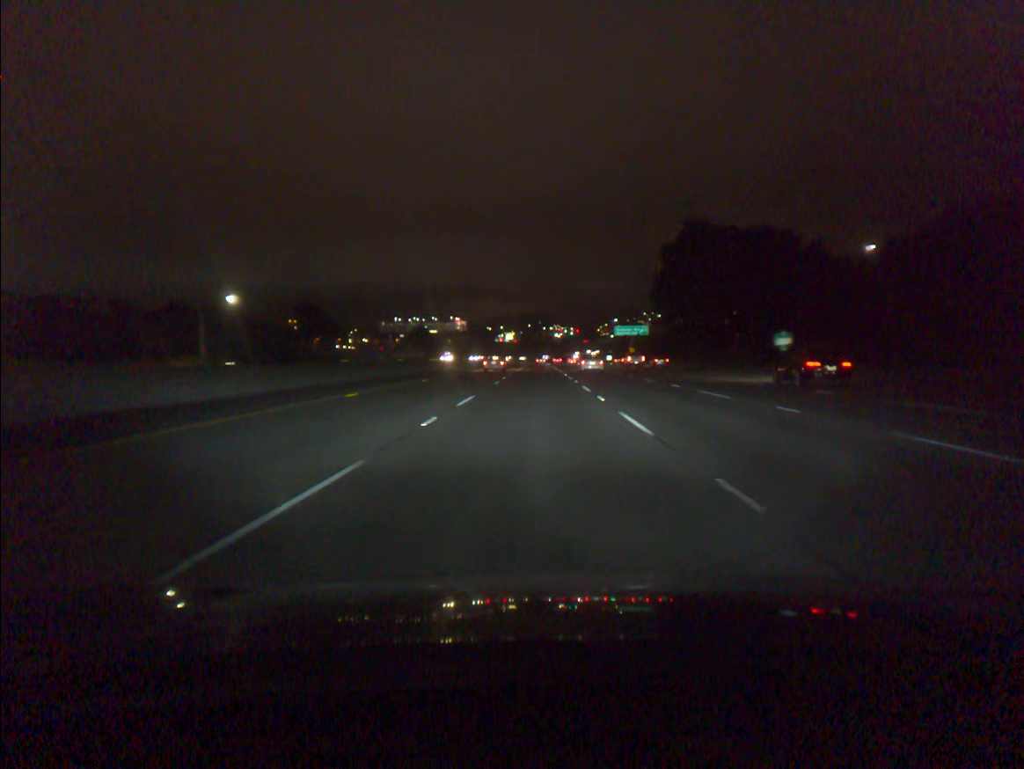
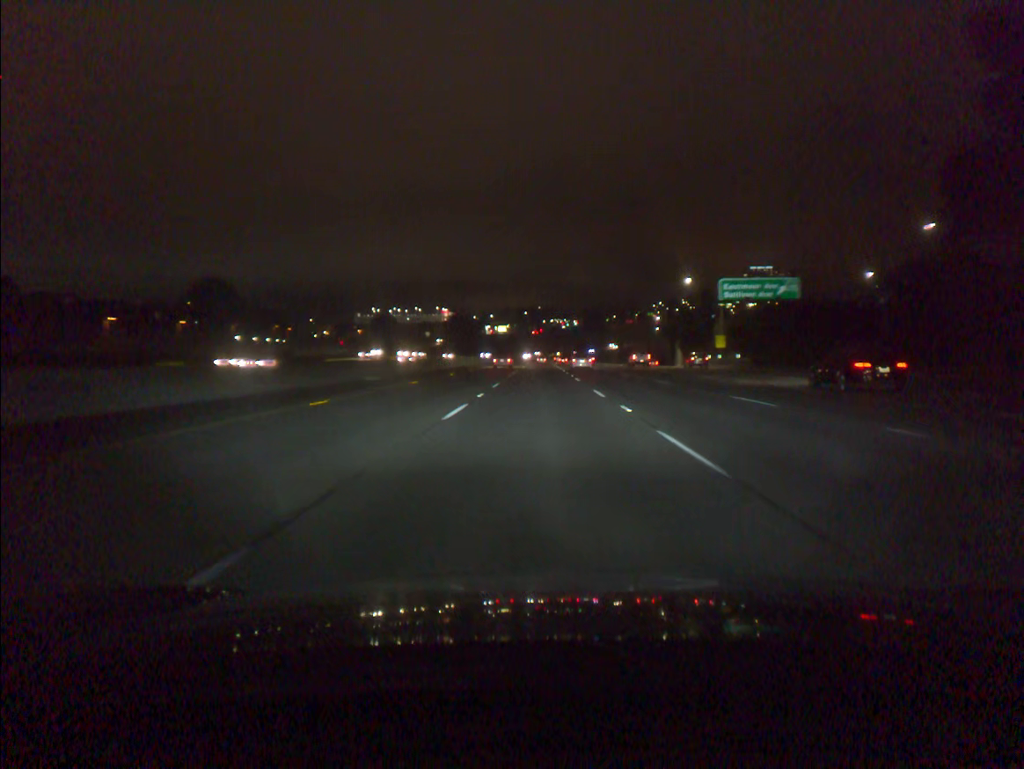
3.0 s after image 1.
(-0.3, +91.9) m; 0°
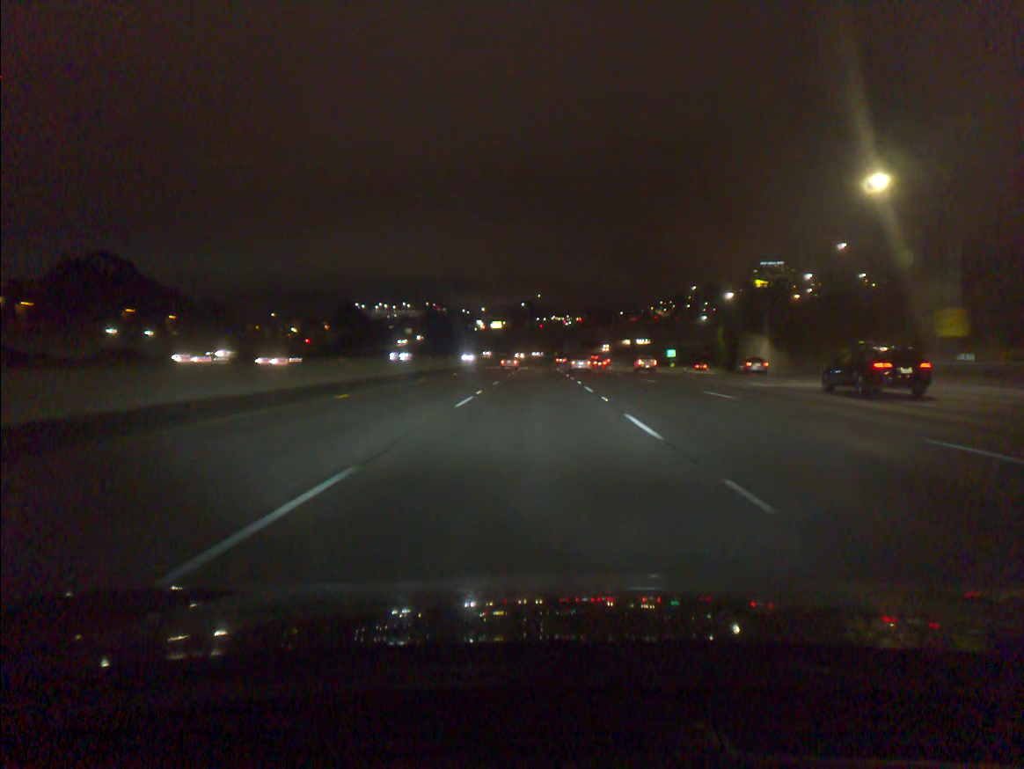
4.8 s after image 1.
(0.0, +55.1) m; 0°
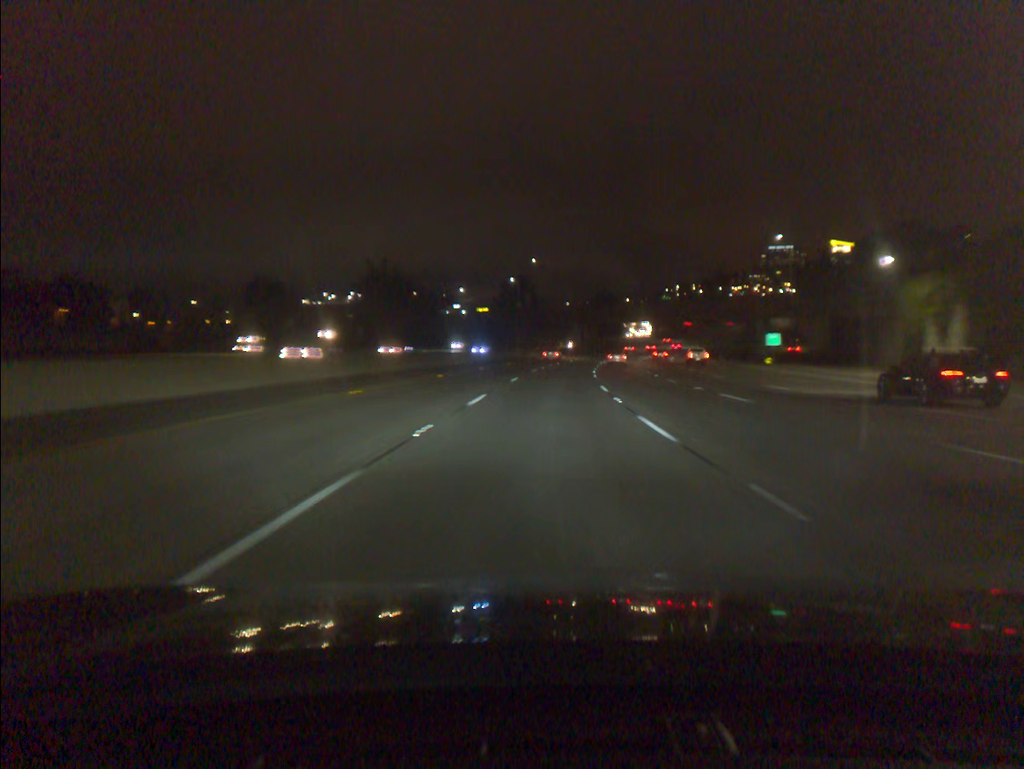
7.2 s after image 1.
(-0.3, +73.4) m; 0°
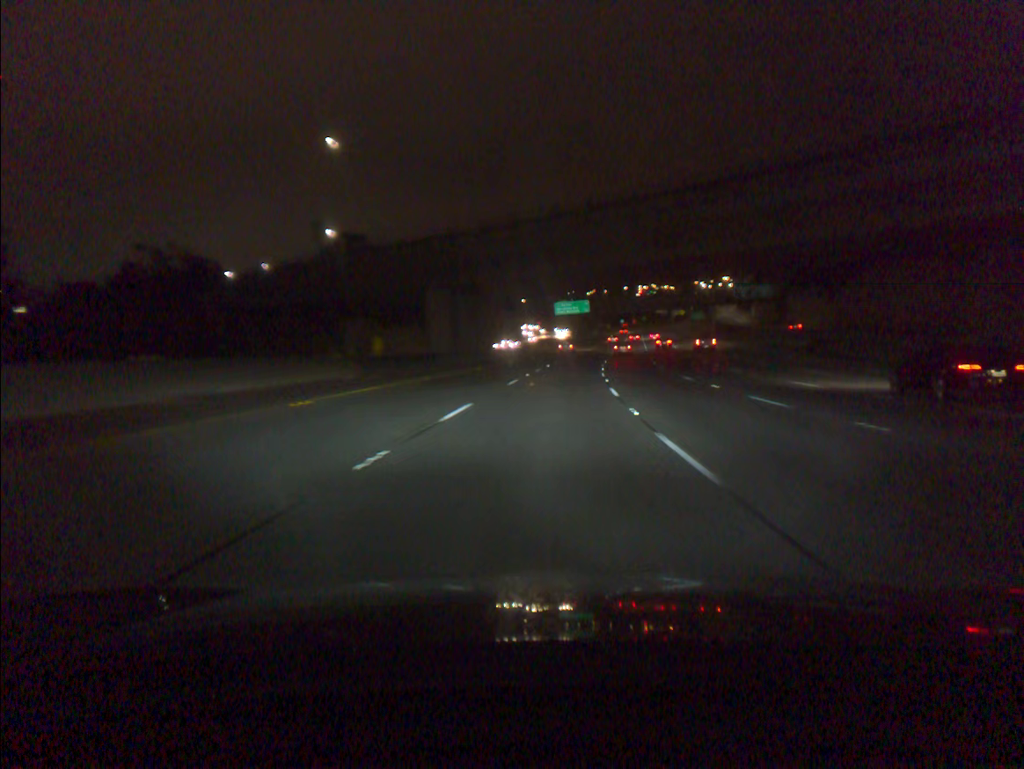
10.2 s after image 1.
(+6.0, +91.6) m; +8°
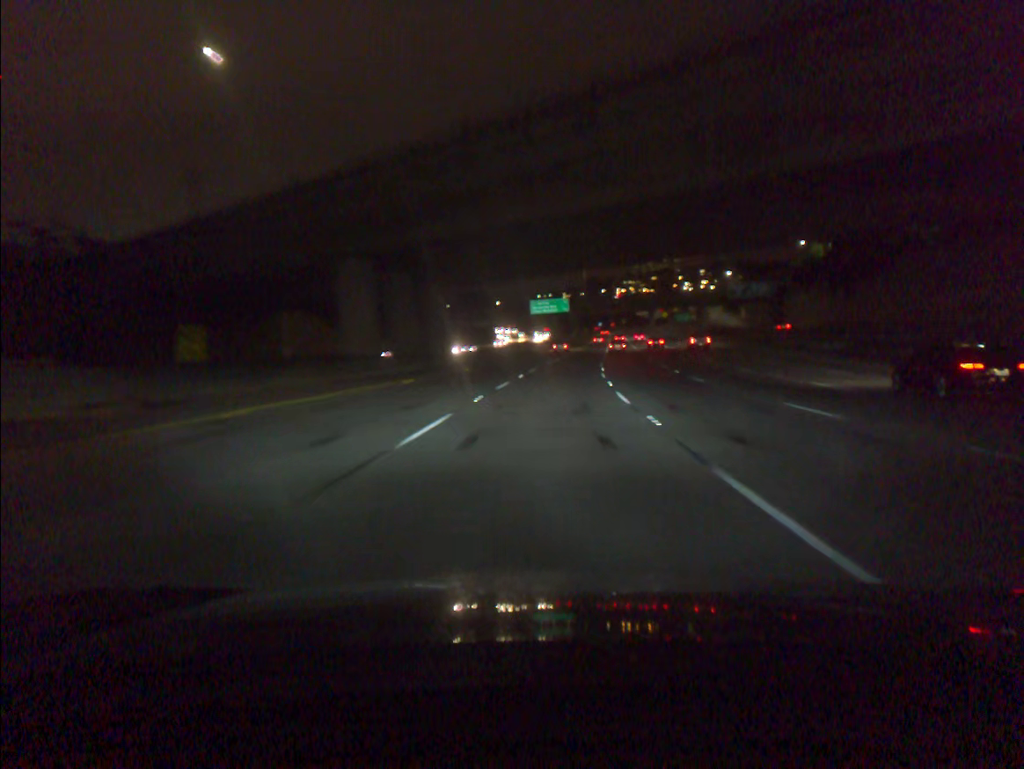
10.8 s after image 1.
(+0.3, +18.3) m; +2°
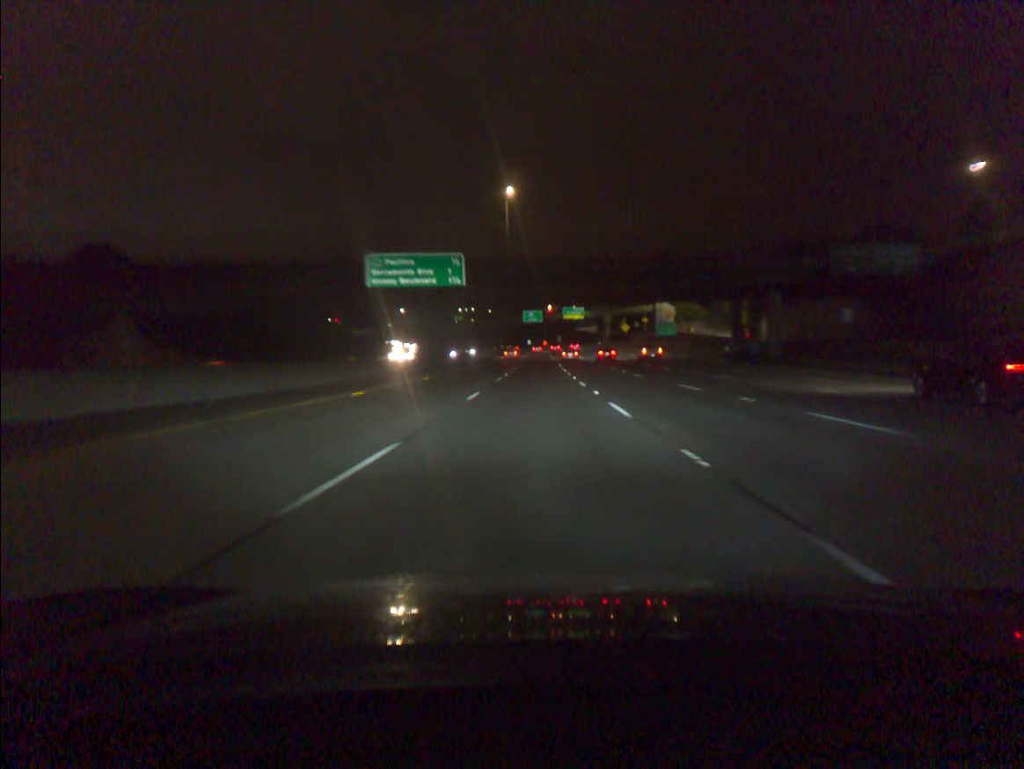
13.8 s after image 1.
(+5.9, +90.8) m; +5°
